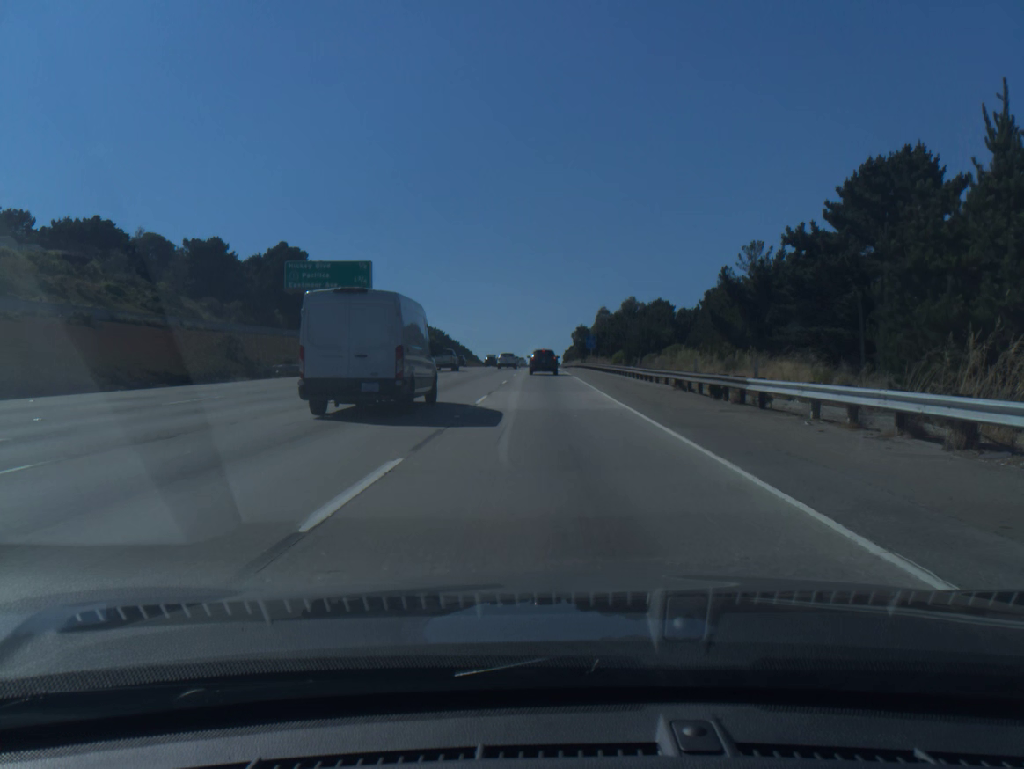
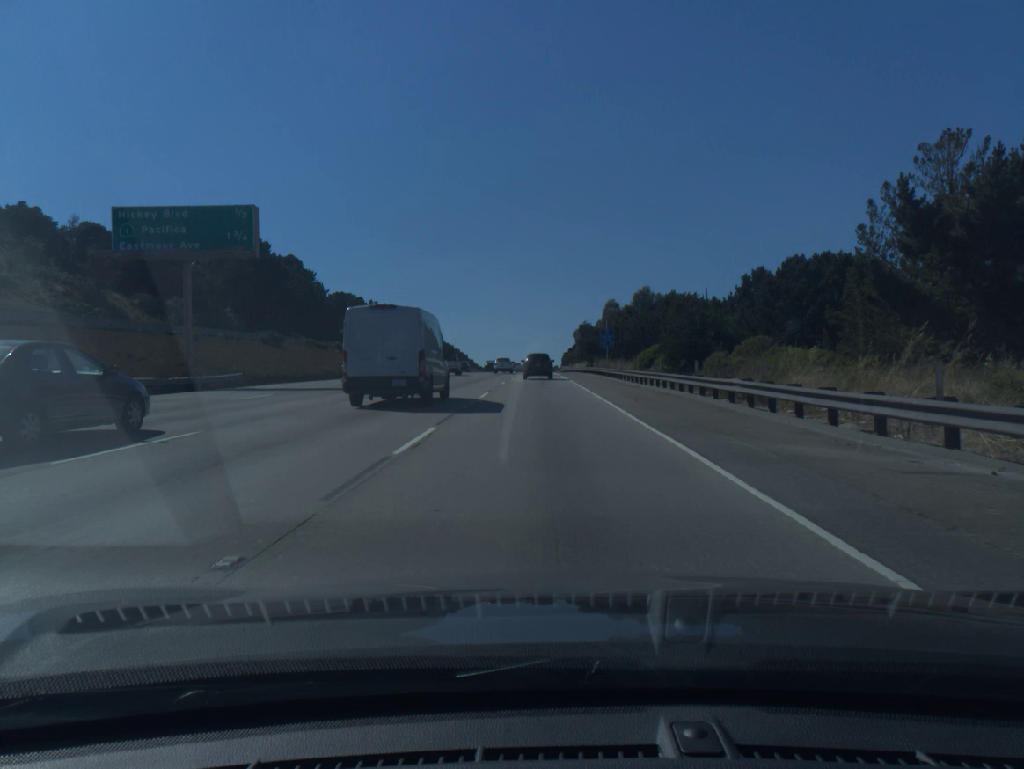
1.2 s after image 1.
(+0.1, +24.8) m; 0°
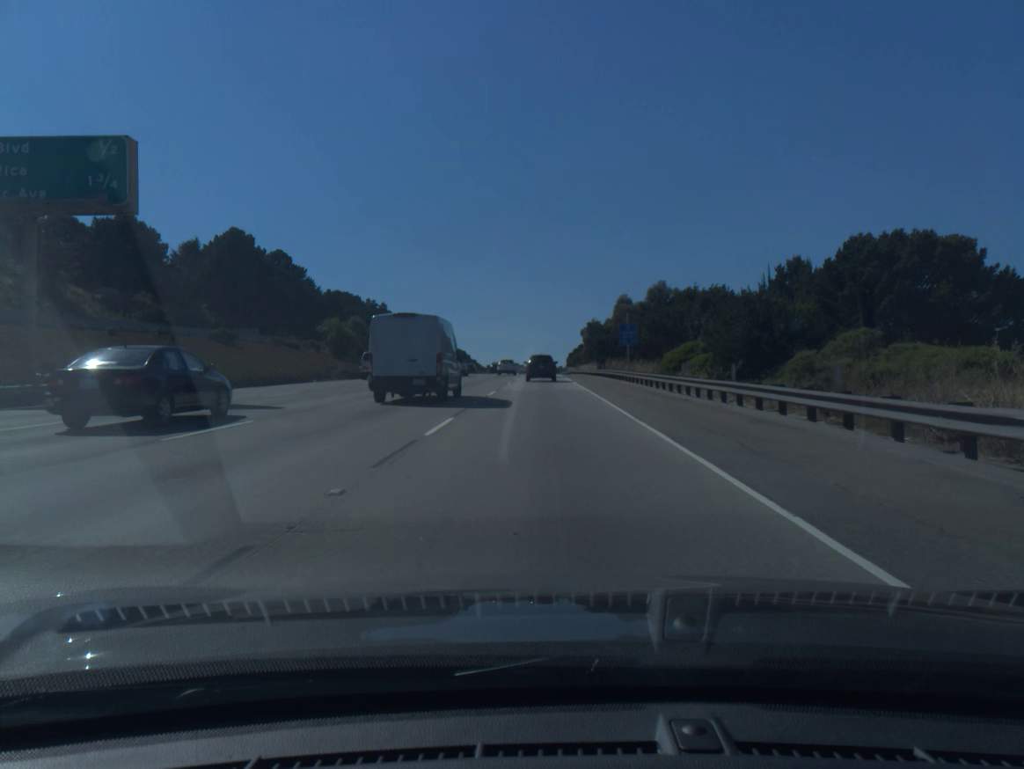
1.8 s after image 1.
(0.0, +11.9) m; 0°
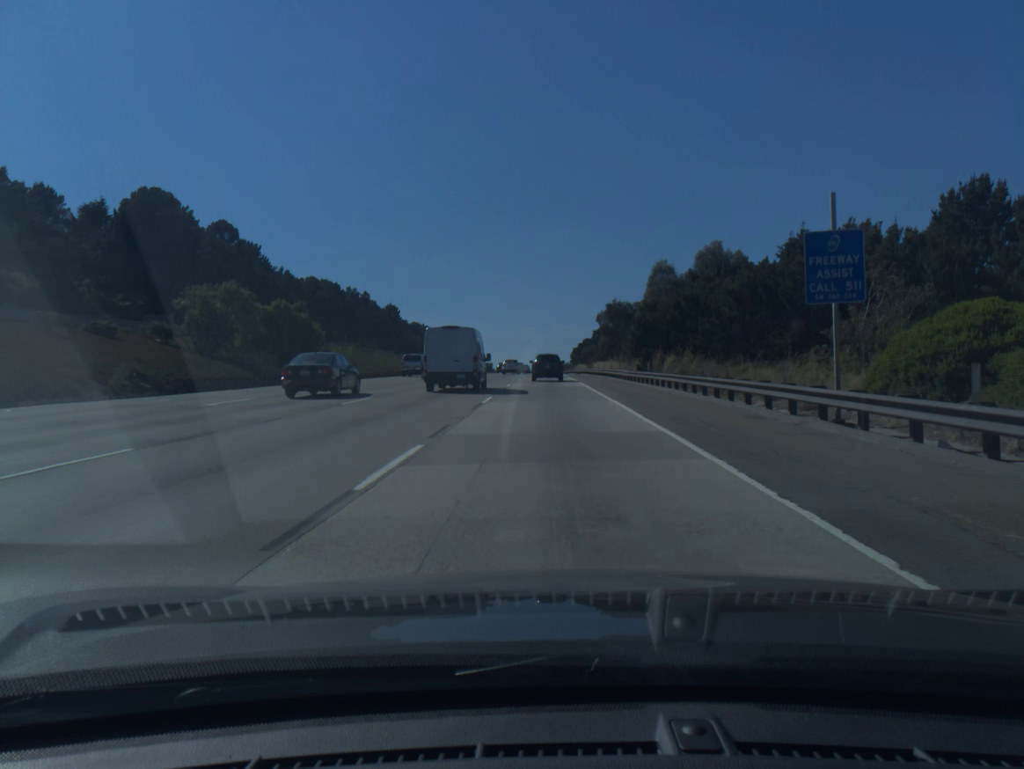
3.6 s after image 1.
(-0.1, +34.5) m; 0°
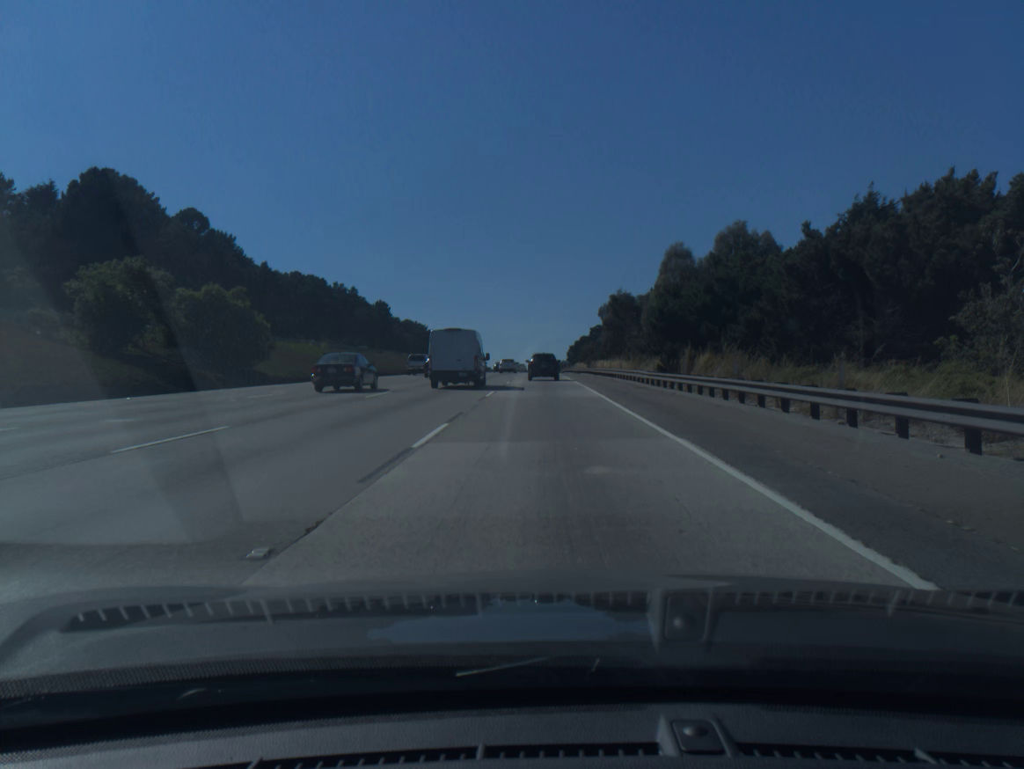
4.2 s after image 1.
(0.0, +11.2) m; 0°
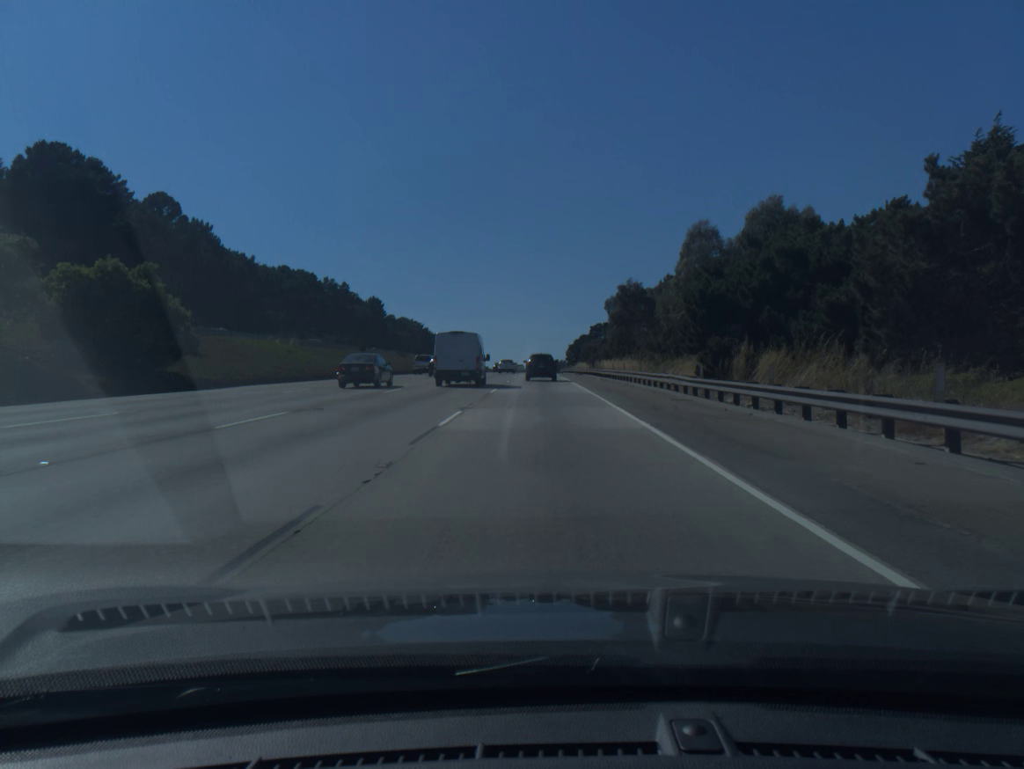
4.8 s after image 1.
(0.0, +11.1) m; 0°
